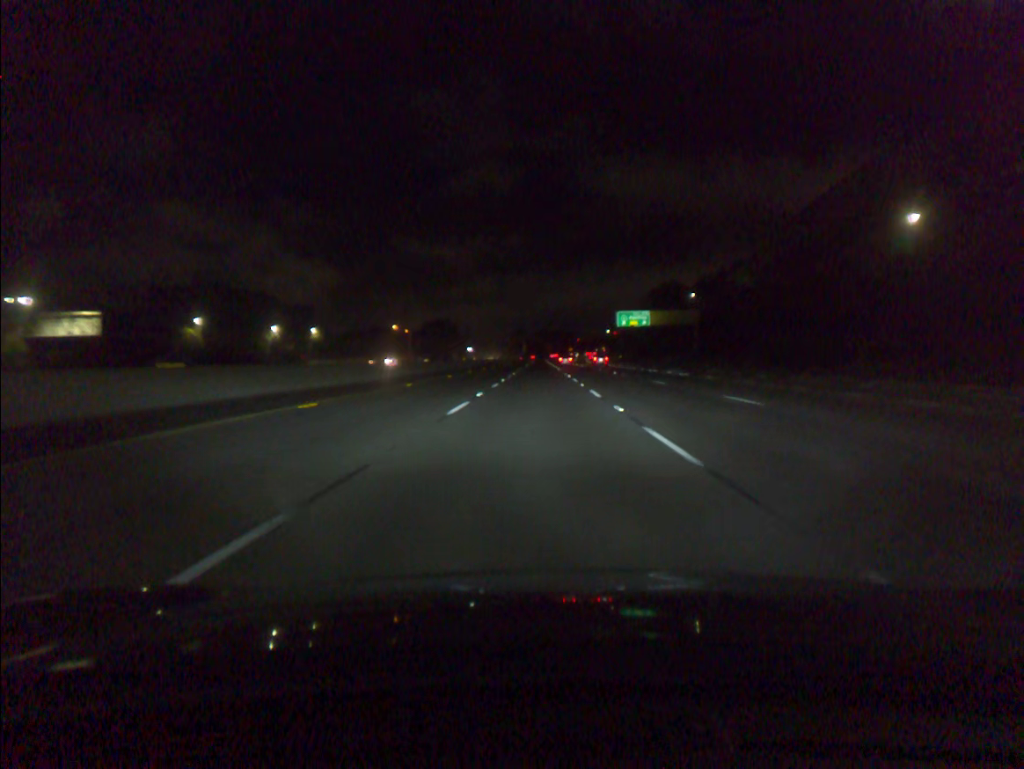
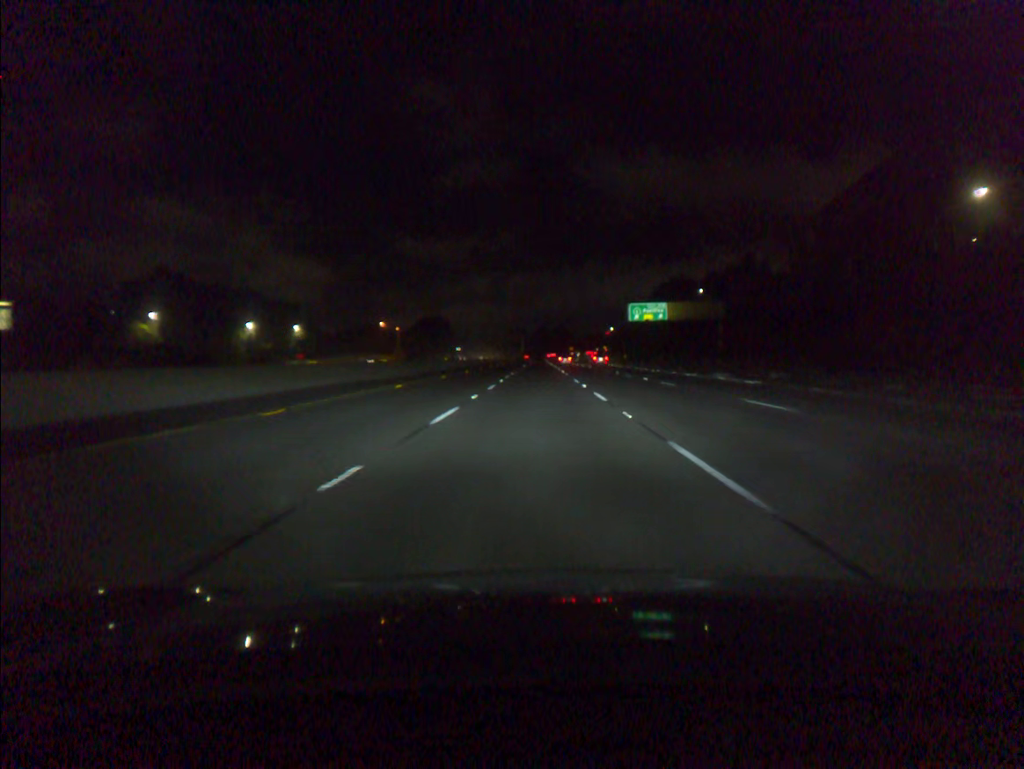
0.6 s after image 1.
(0.0, +16.9) m; 0°
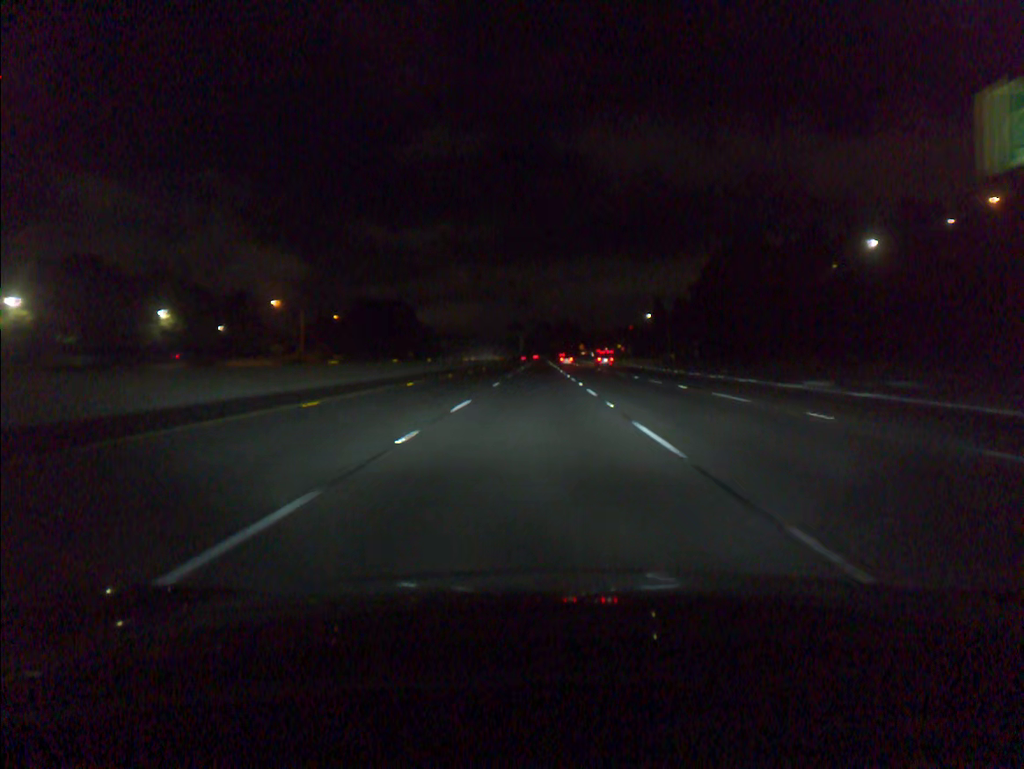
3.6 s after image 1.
(+0.1, +84.5) m; 0°
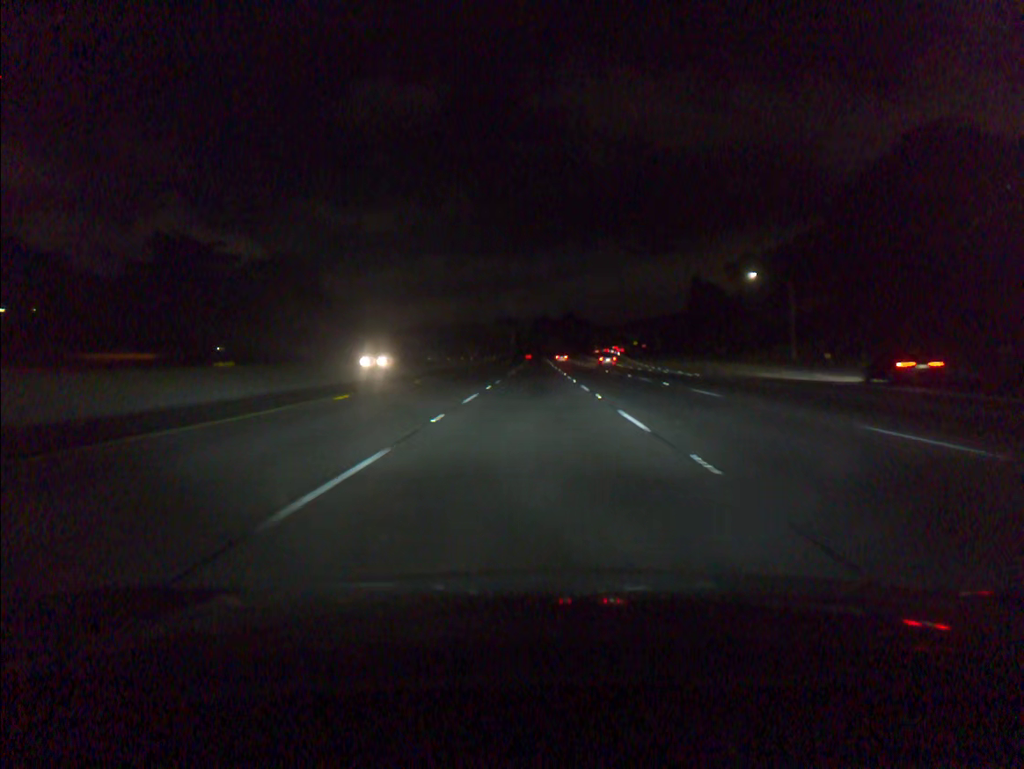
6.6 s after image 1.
(+0.1, +84.7) m; 0°
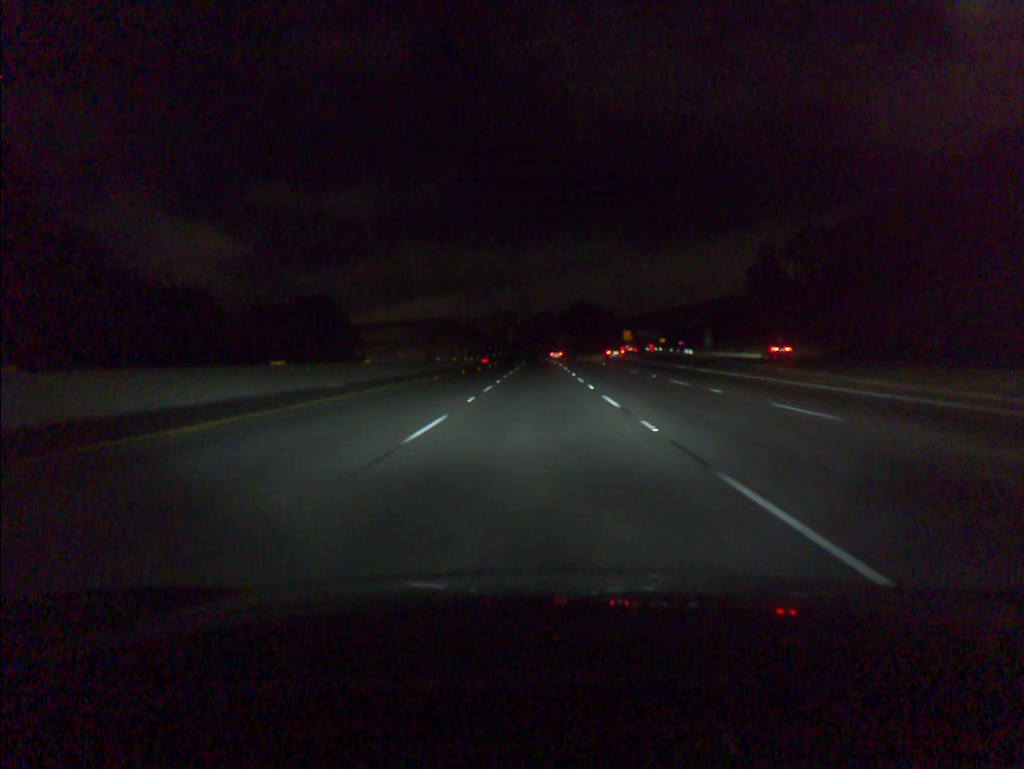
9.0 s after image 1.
(-0.1, +67.7) m; 0°
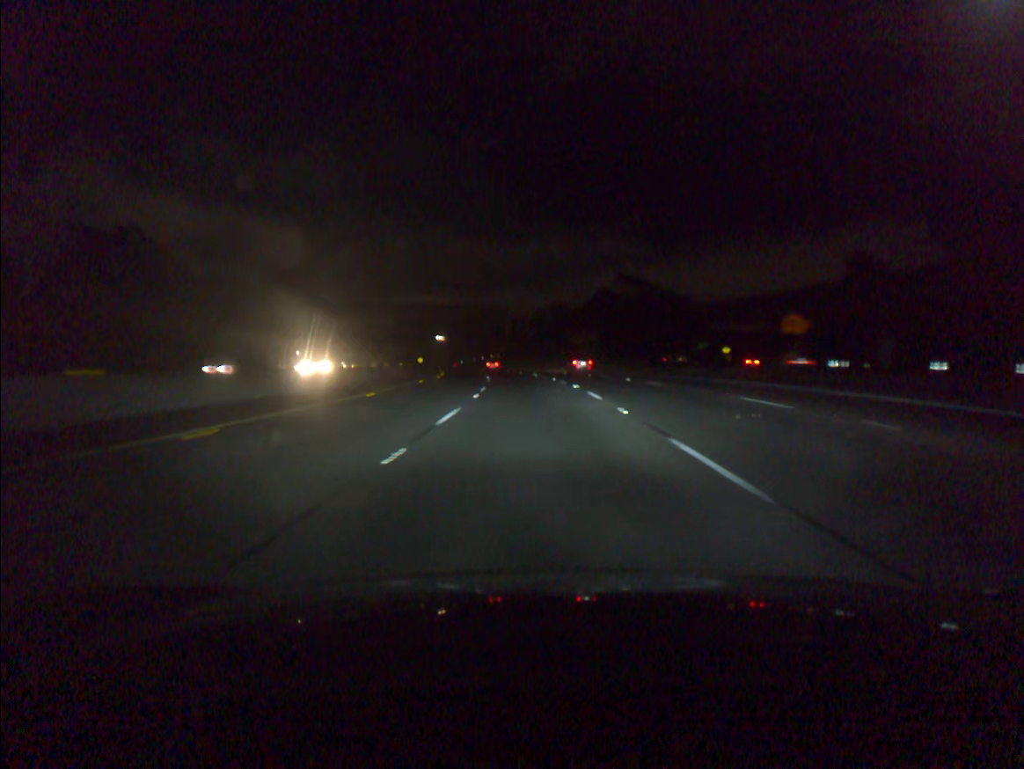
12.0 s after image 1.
(-0.3, +84.5) m; -1°
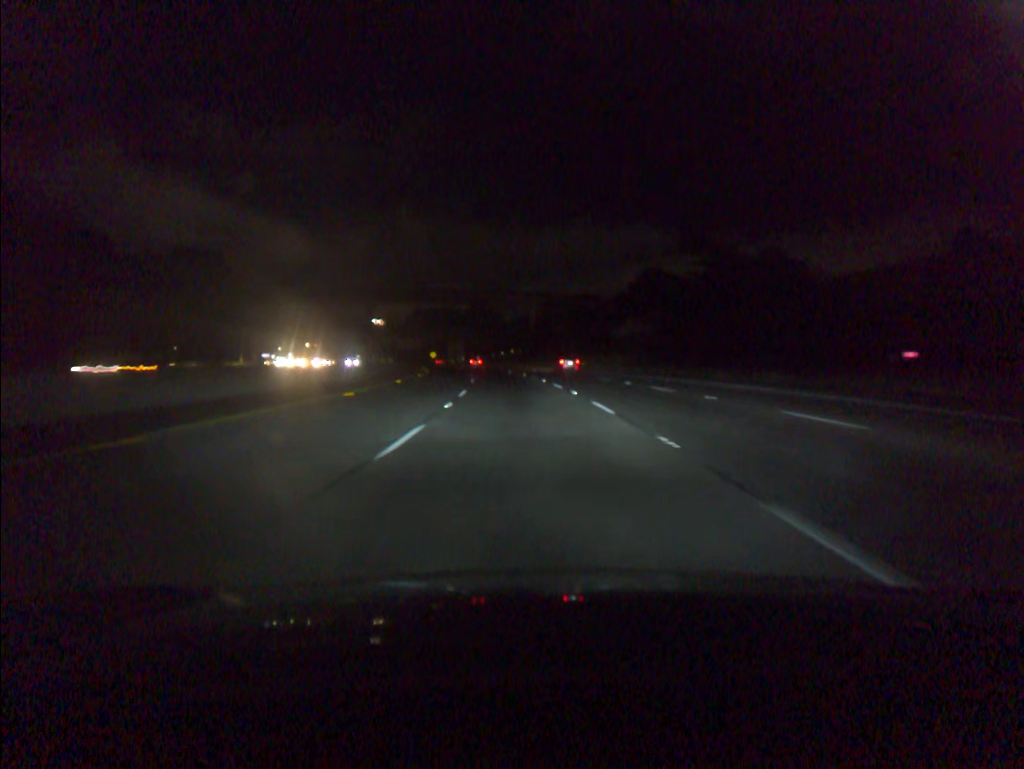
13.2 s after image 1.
(-0.5, +33.8) m; -2°
